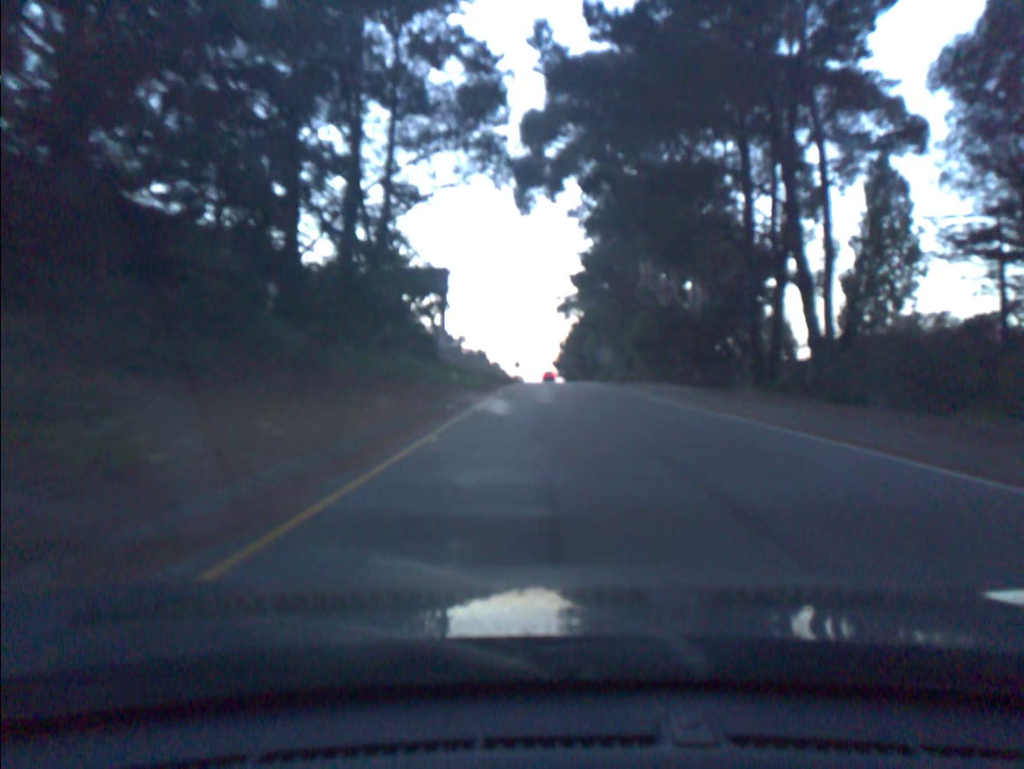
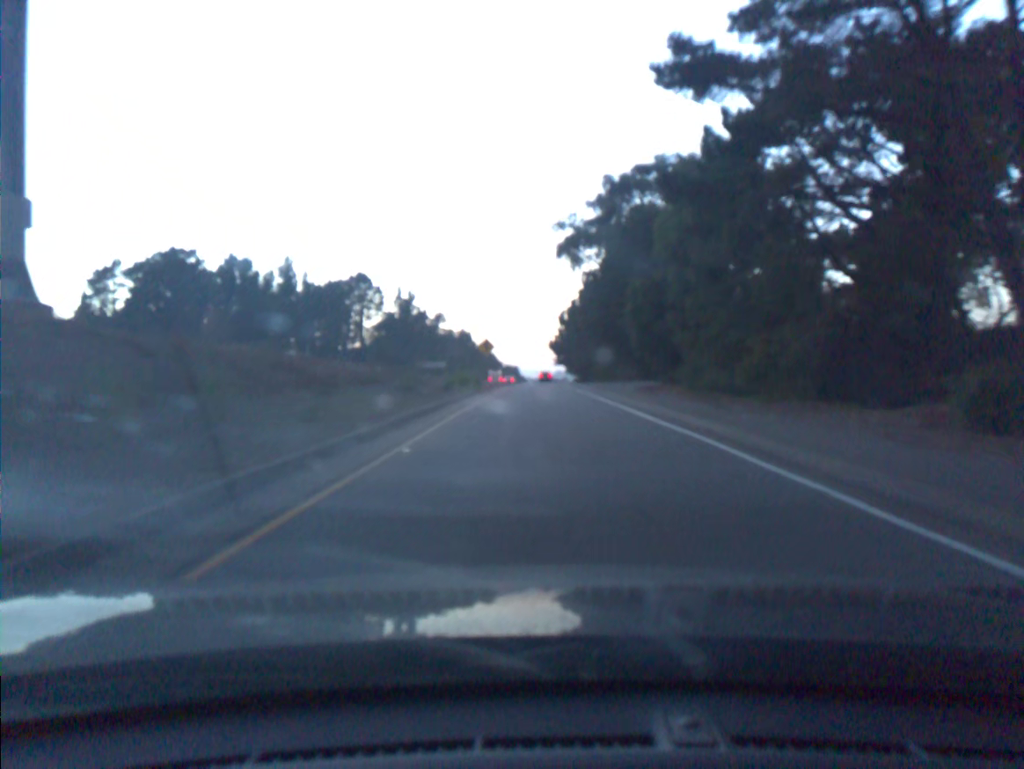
(+0.5, +58.0) m; 0°
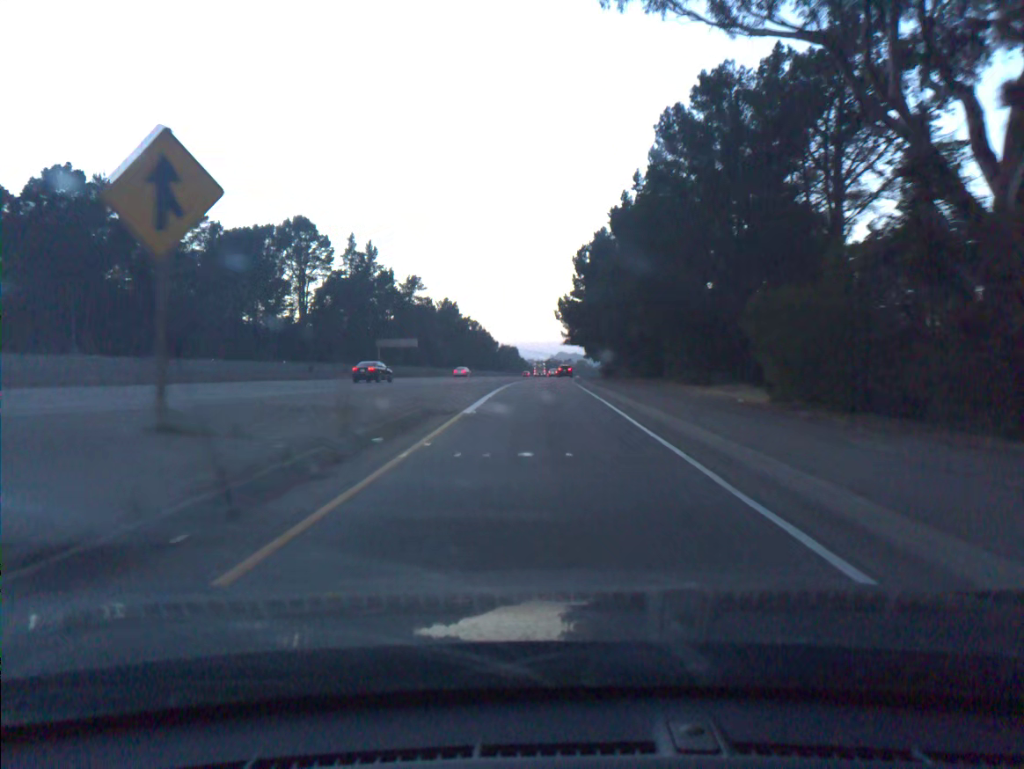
(-0.1, +57.1) m; 0°
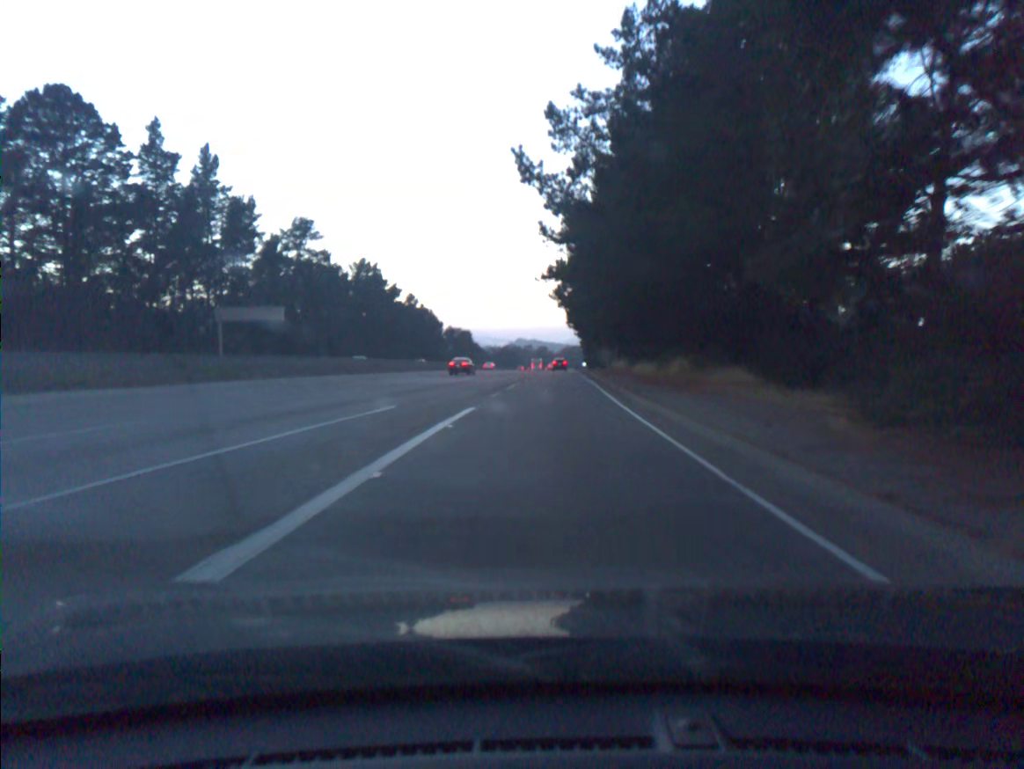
(+1.2, +73.9) m; +3°
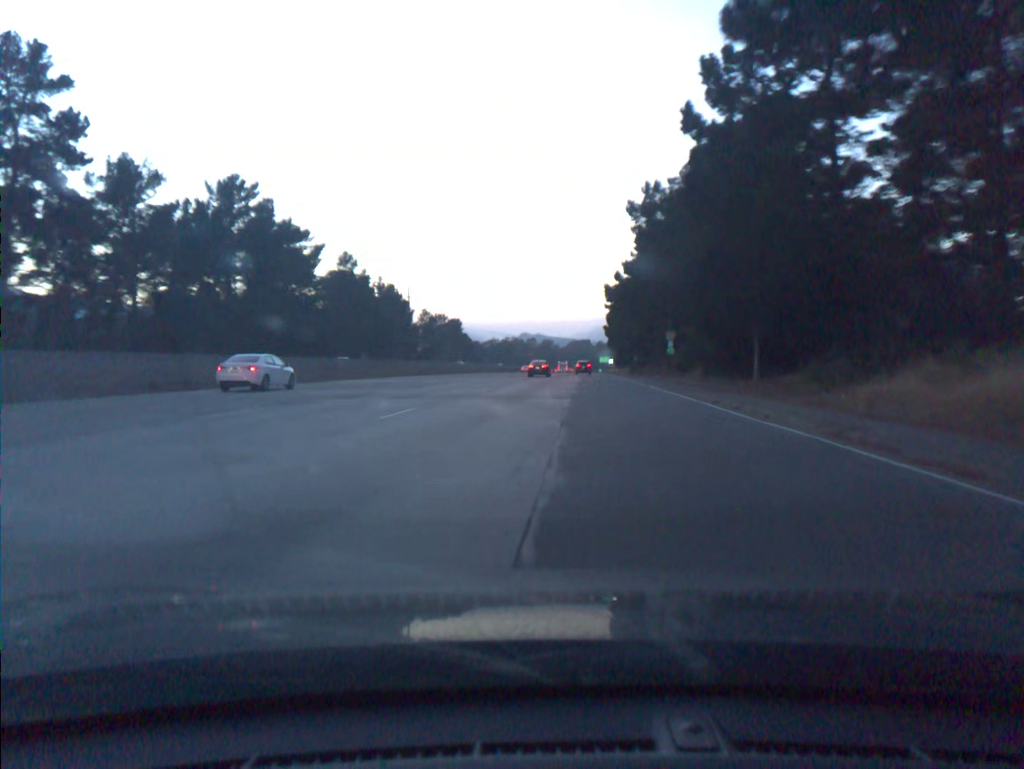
(+0.2, +82.8) m; 0°
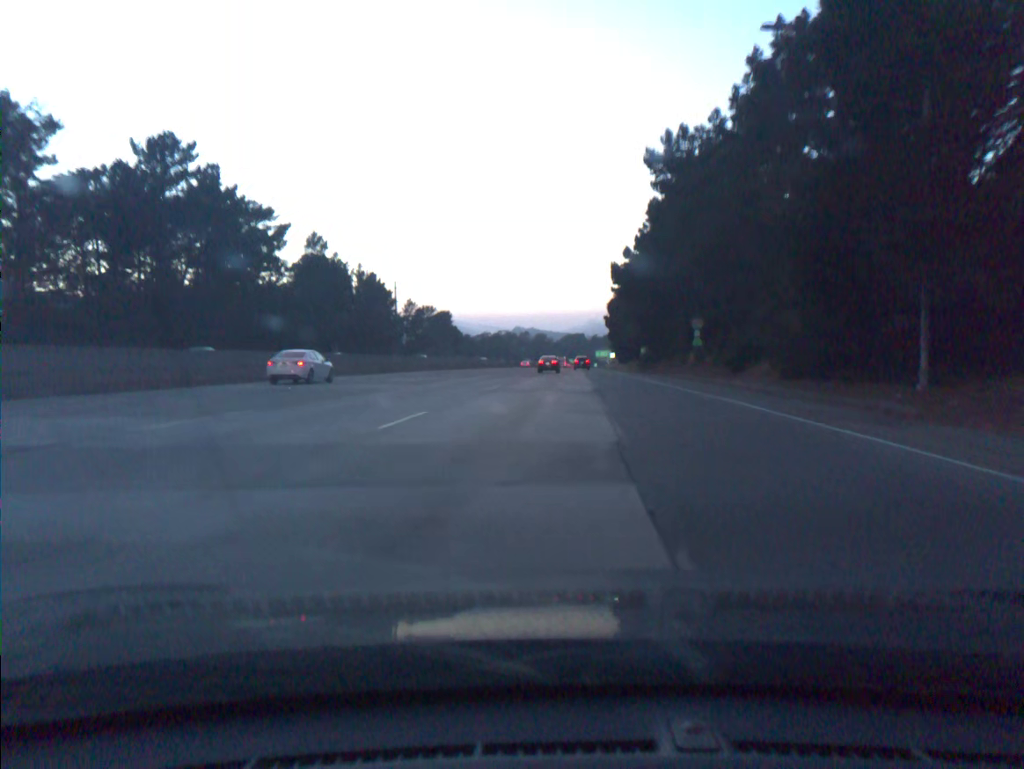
(0.0, +17.6) m; 0°
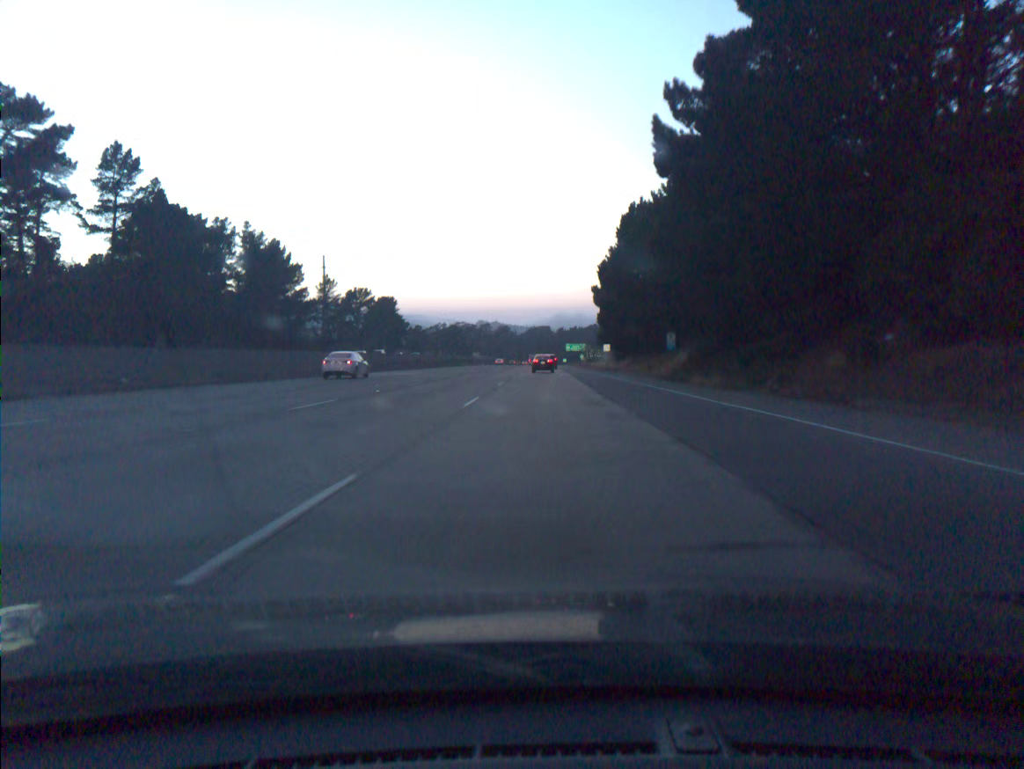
(+1.3, +53.2) m; +3°
